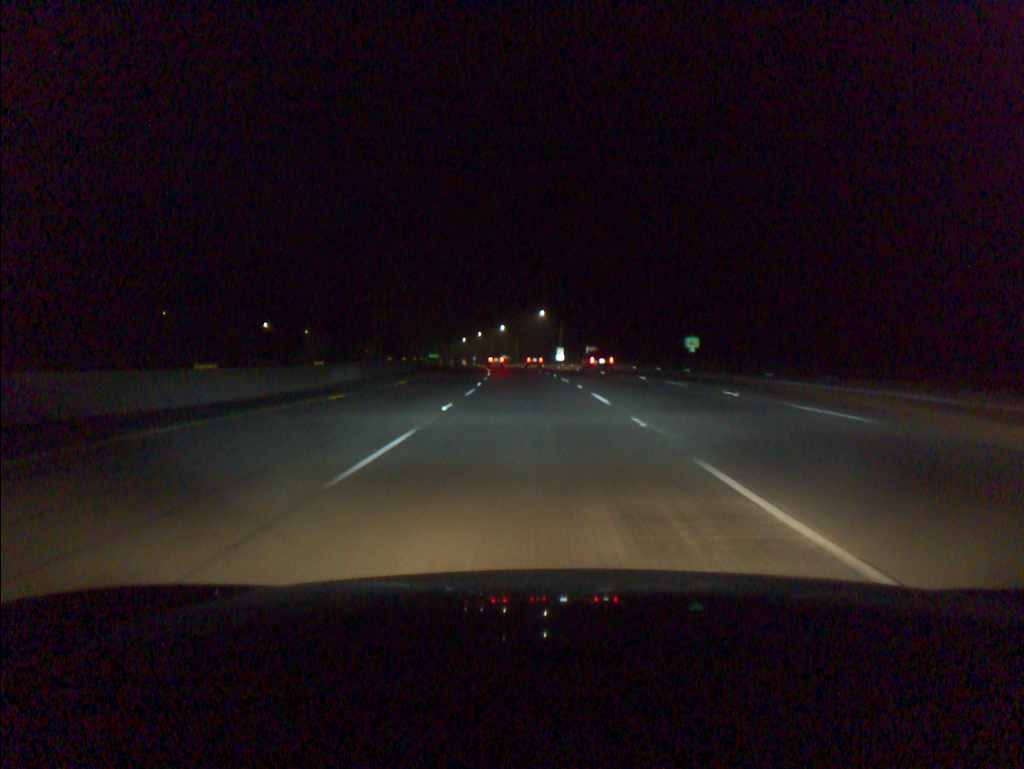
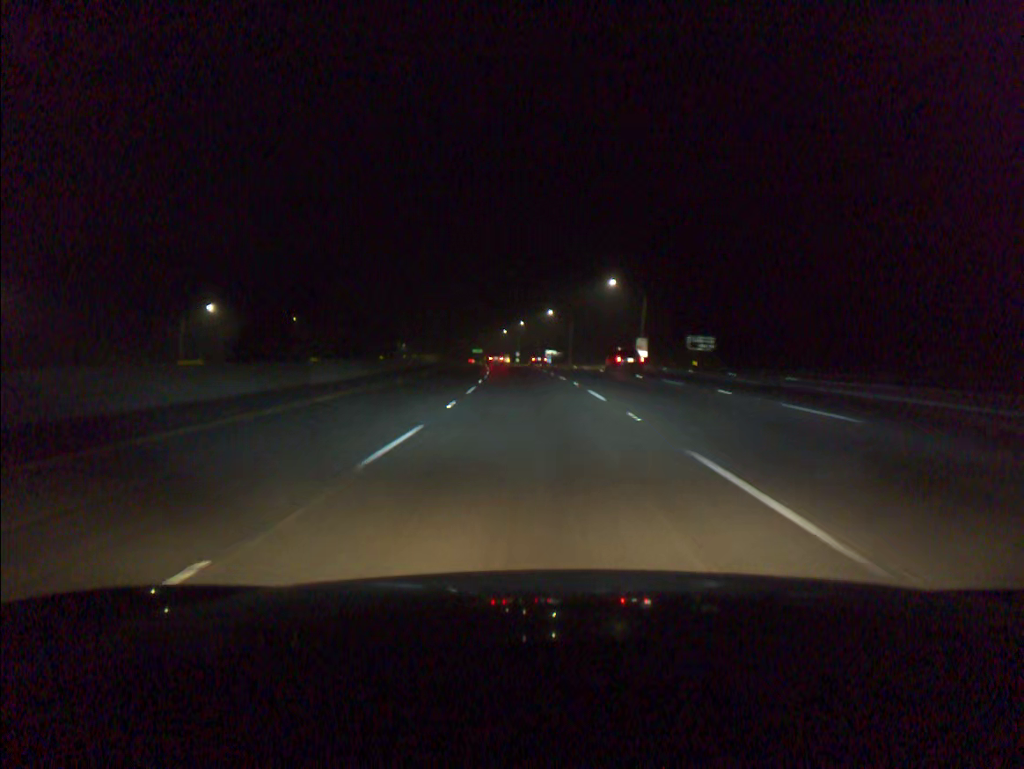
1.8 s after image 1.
(-1.7, +57.2) m; -4°
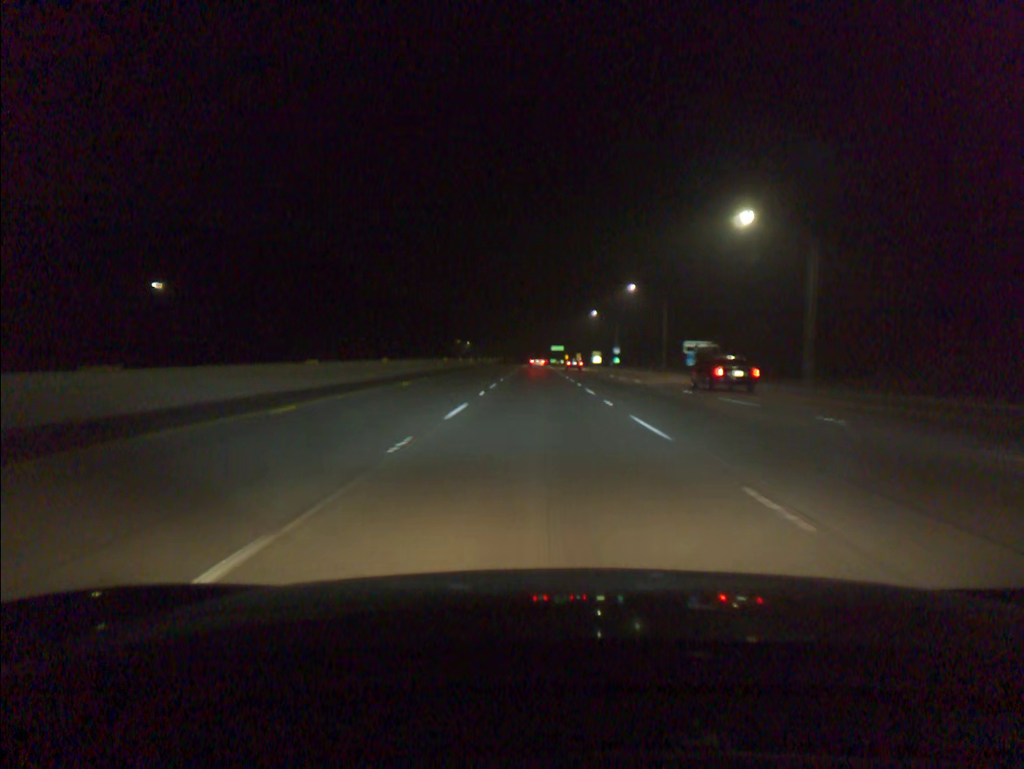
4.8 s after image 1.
(-5.4, +95.5) m; -6°
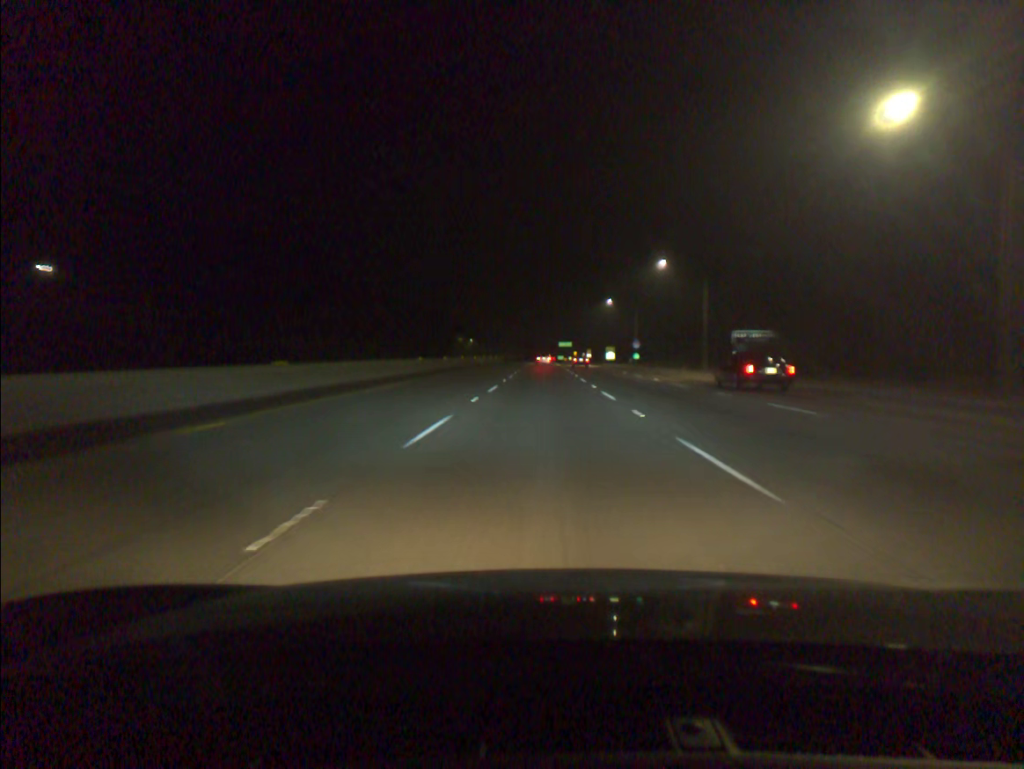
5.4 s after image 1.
(-0.1, +19.2) m; 0°
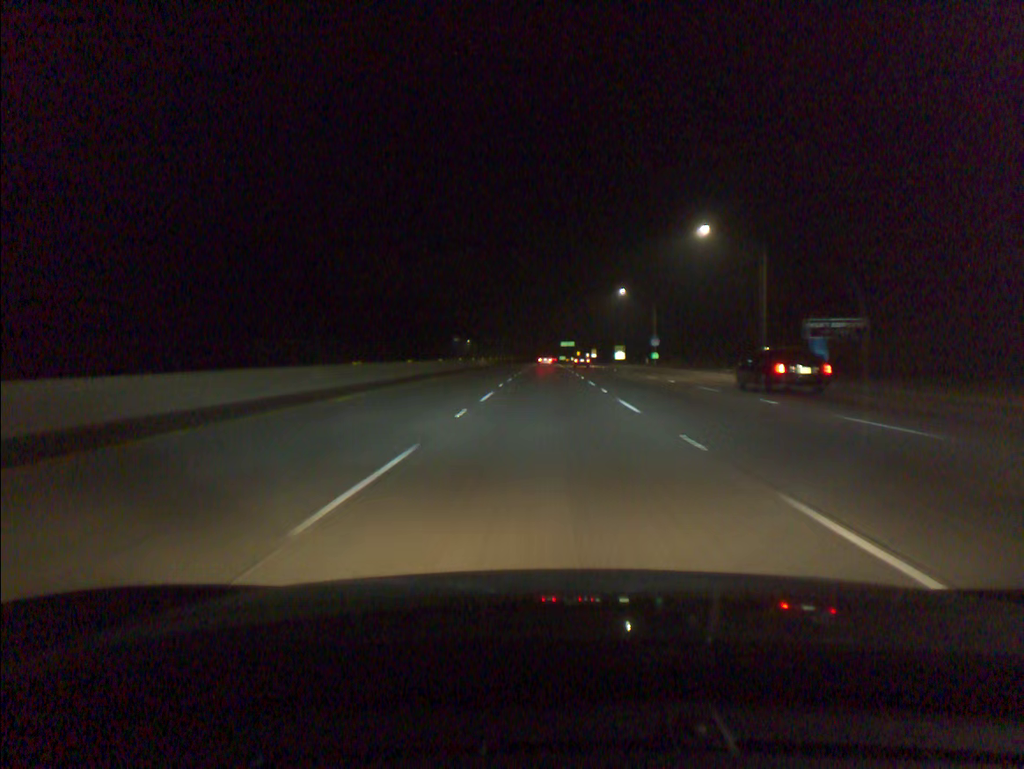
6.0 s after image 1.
(0.0, +19.2) m; 0°
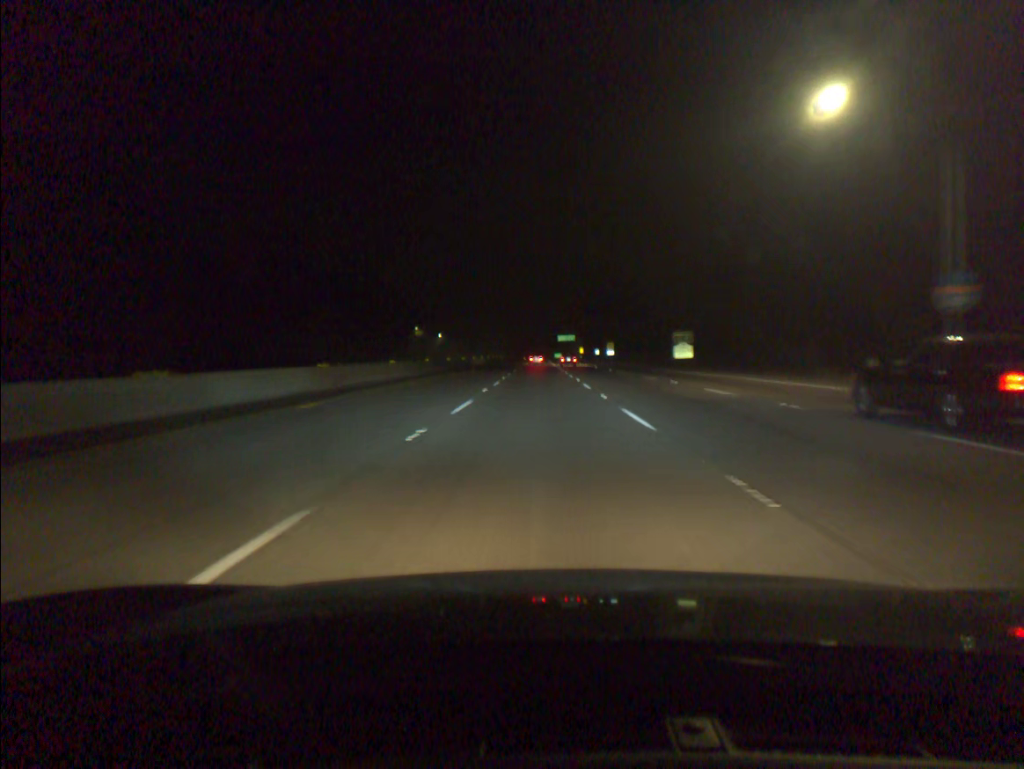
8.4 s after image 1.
(+0.5, +76.9) m; 0°
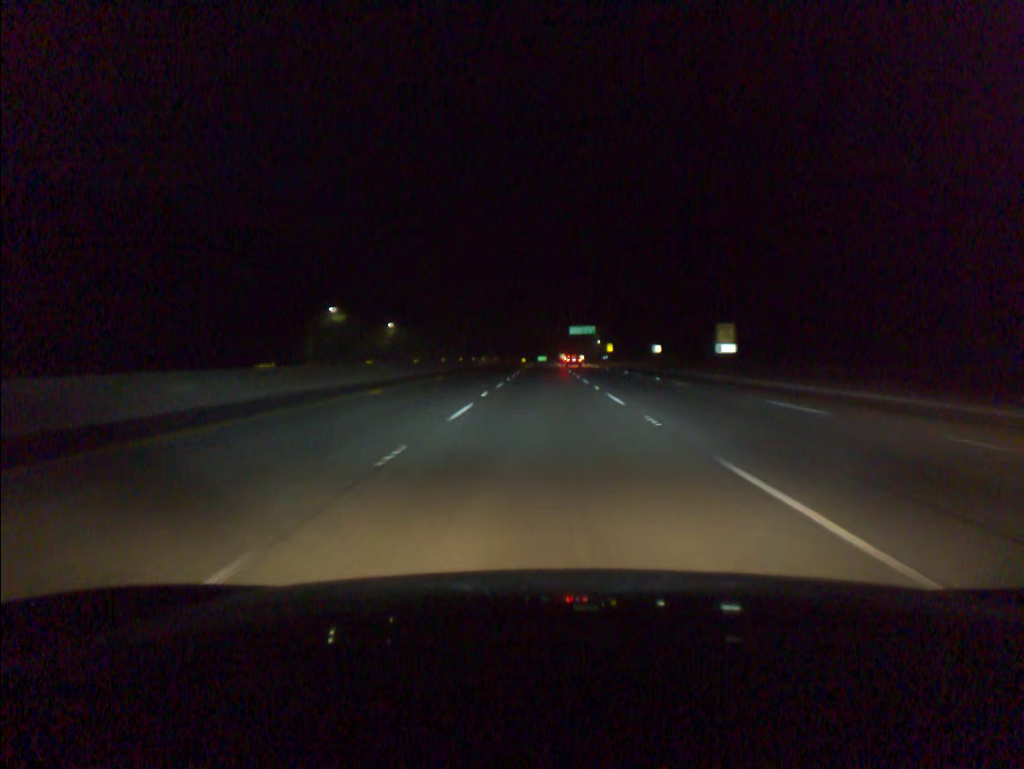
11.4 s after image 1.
(-0.6, +95.7) m; 0°
